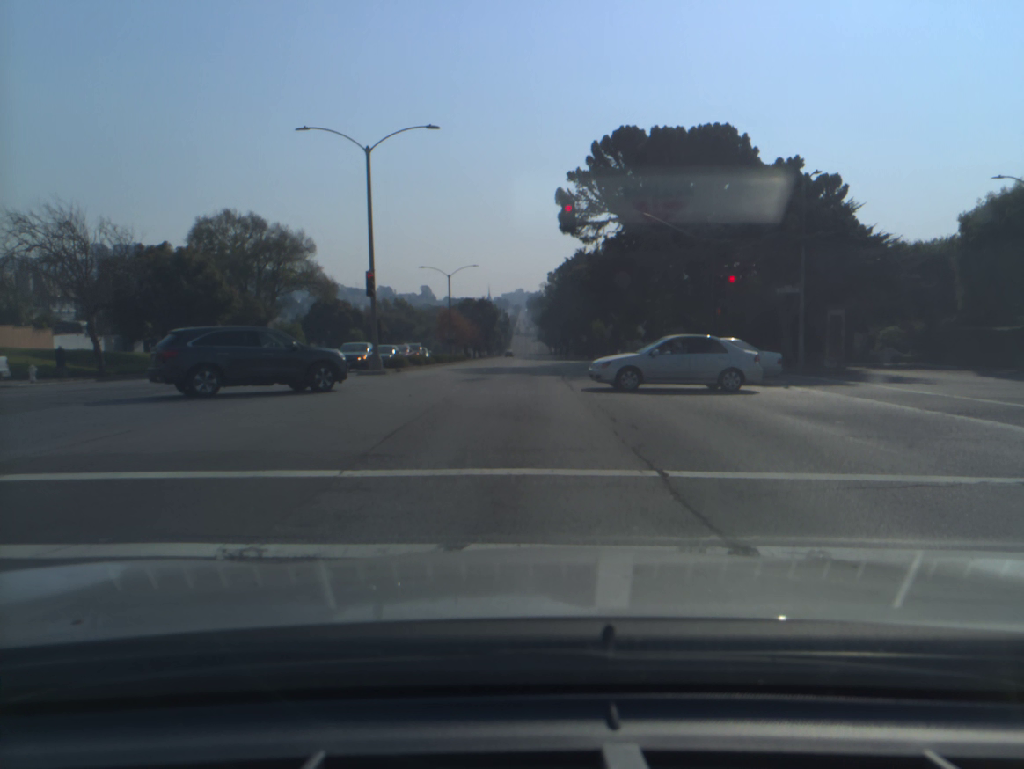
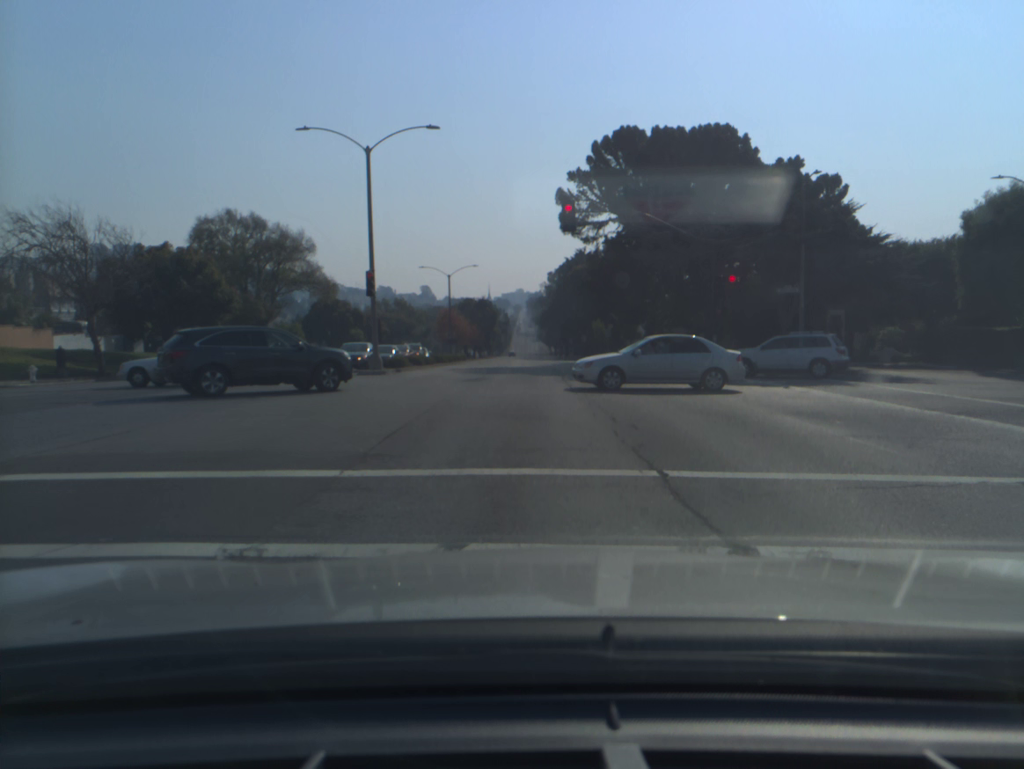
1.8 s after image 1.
(0.0, 0.0) m; 0°
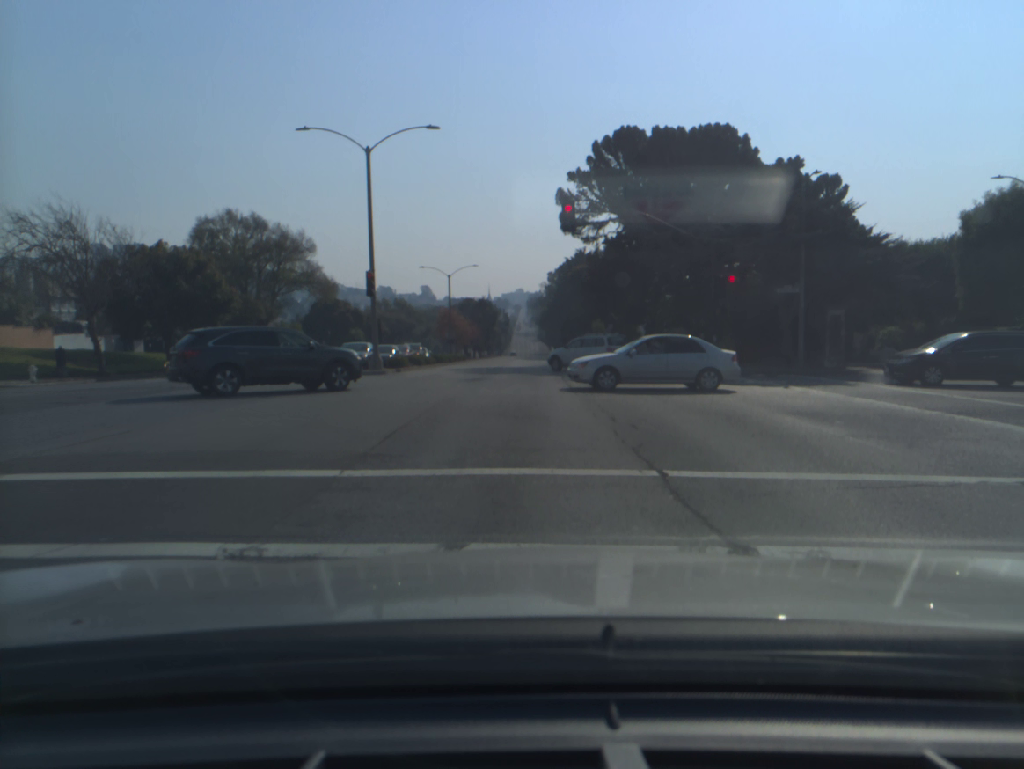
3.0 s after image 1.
(0.0, 0.0) m; 0°
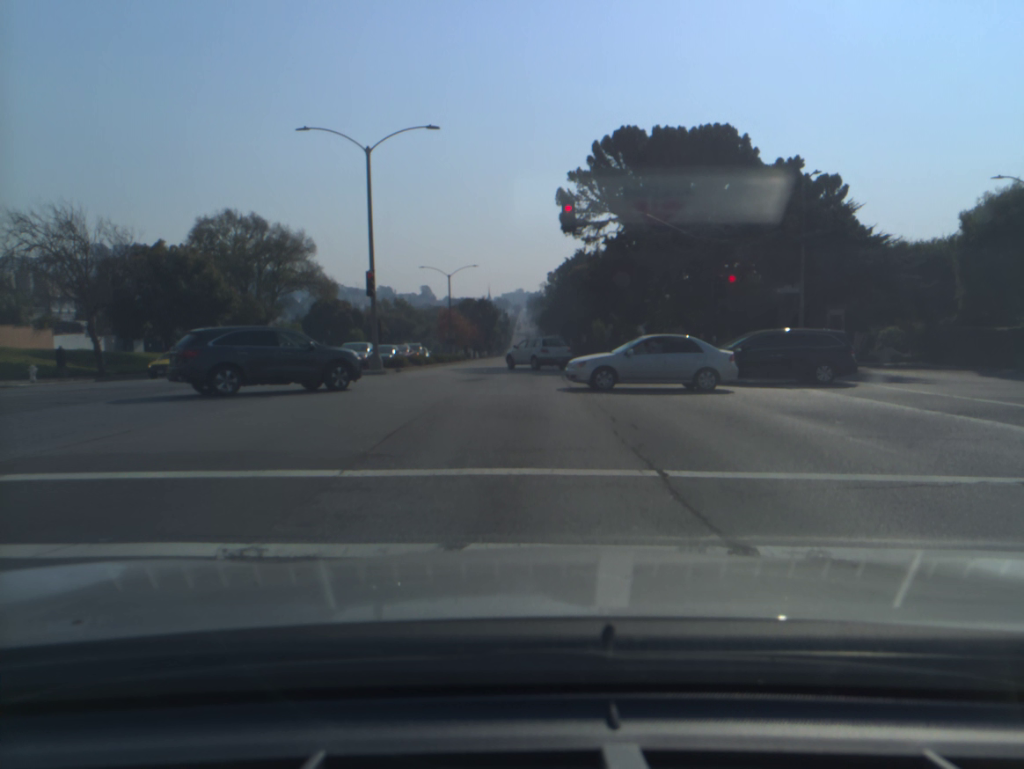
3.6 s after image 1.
(0.0, 0.0) m; 0°
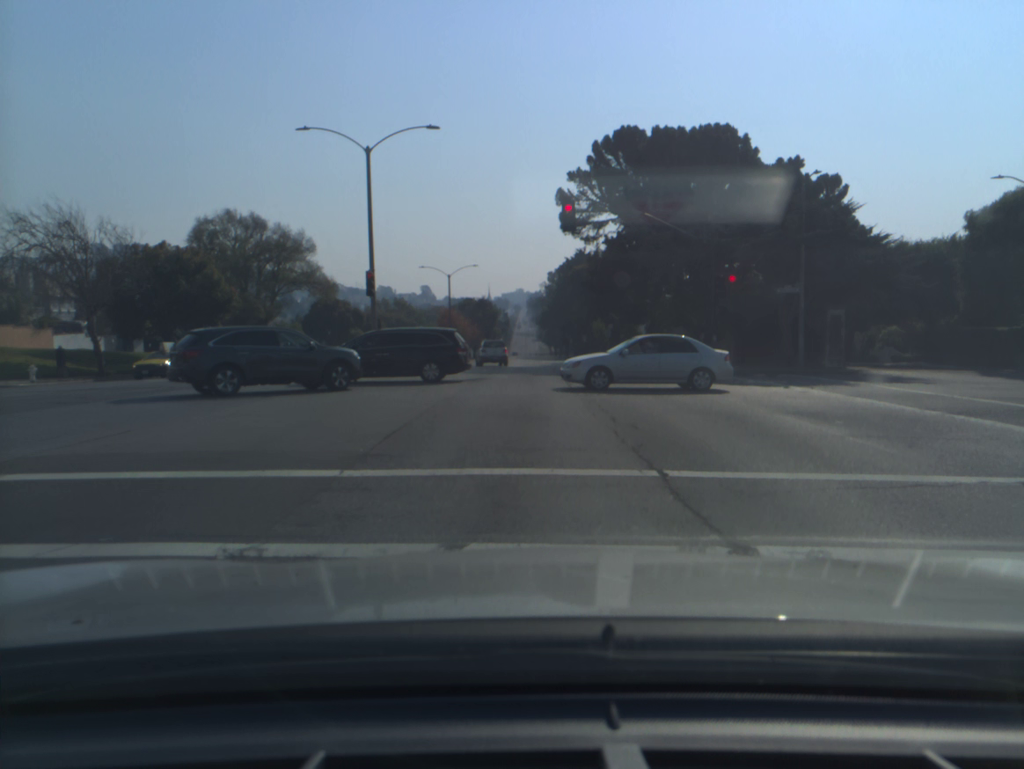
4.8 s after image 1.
(0.0, 0.0) m; 0°
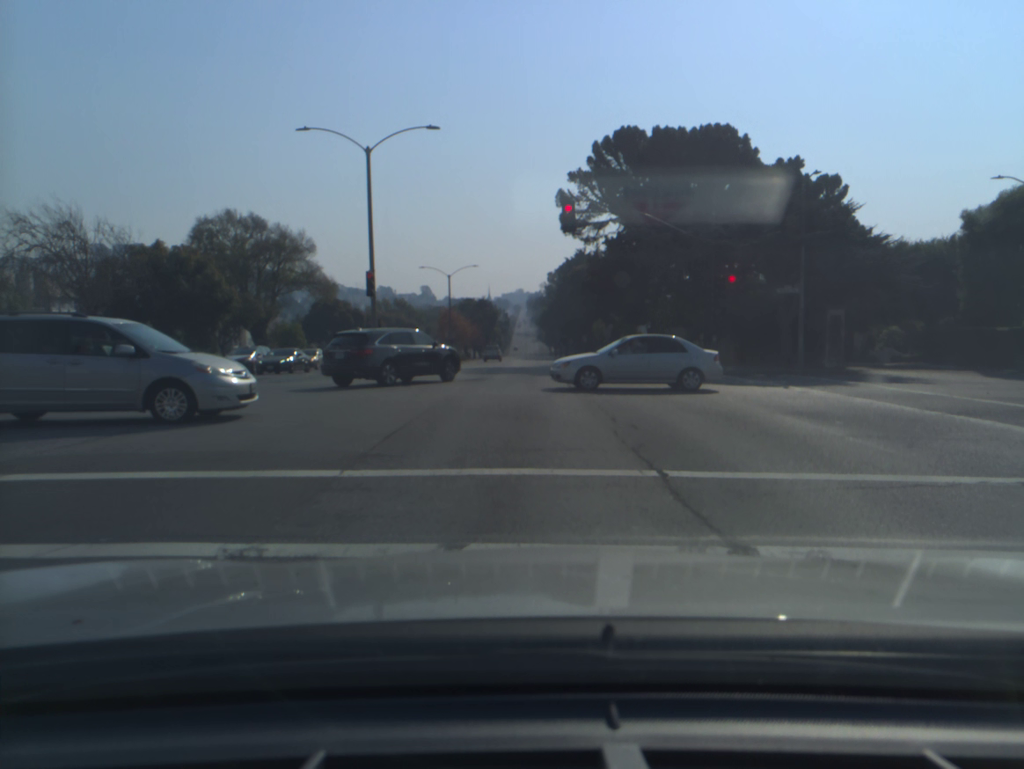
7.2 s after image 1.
(0.0, 0.0) m; 0°
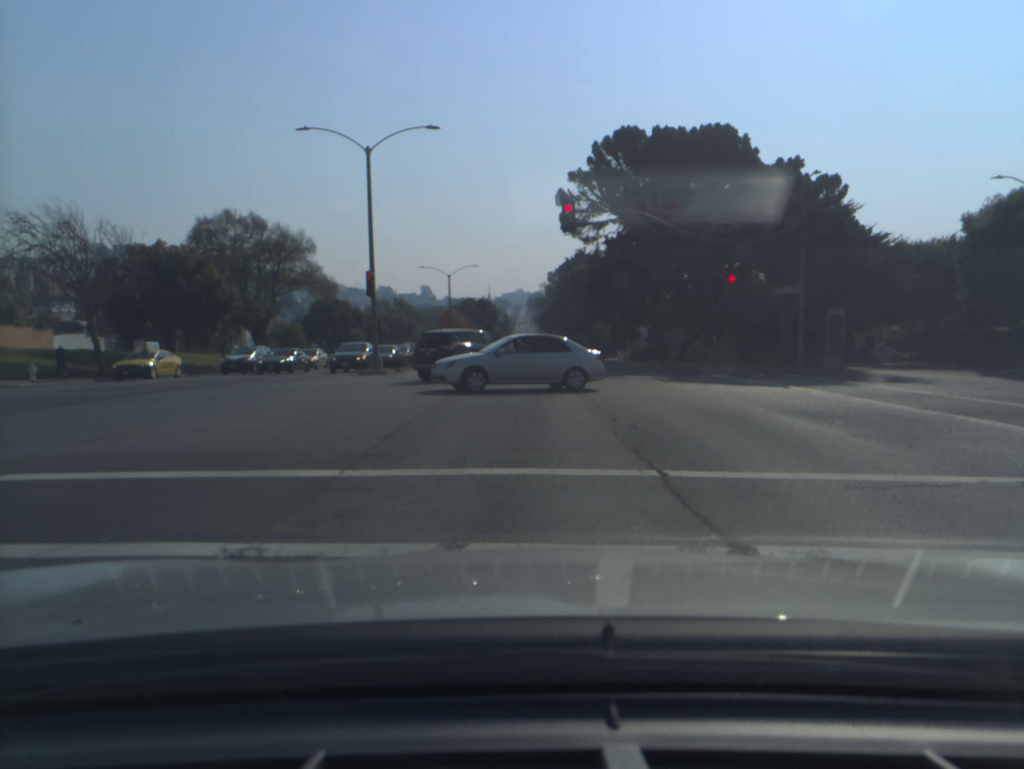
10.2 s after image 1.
(0.0, 0.0) m; 0°
